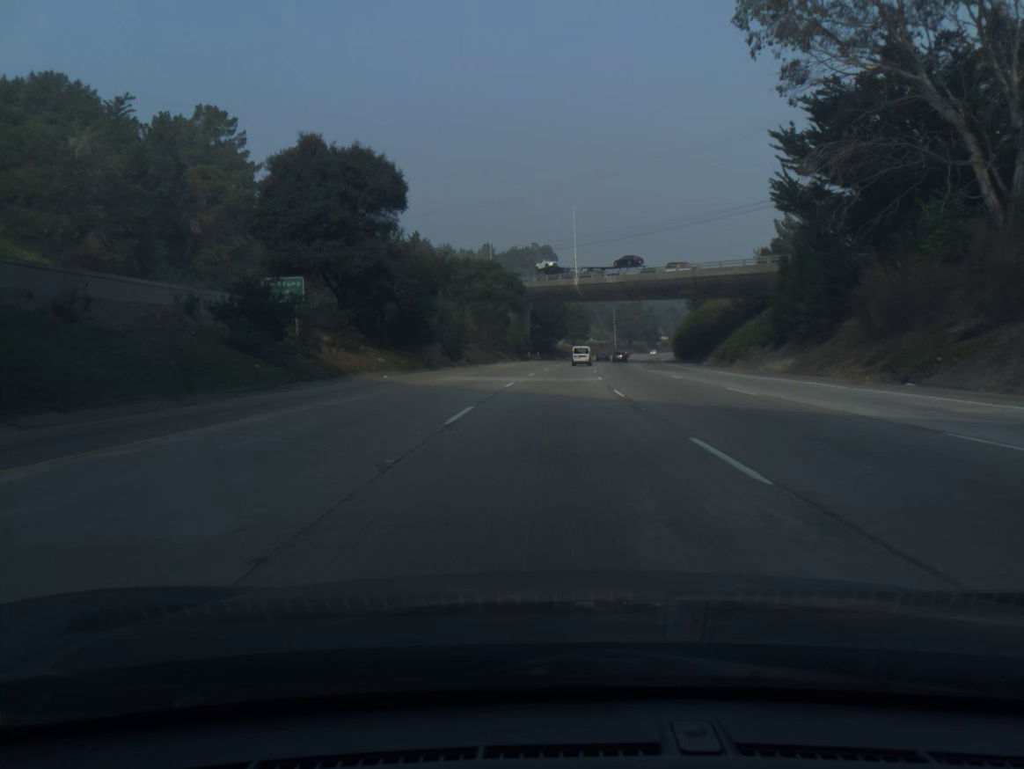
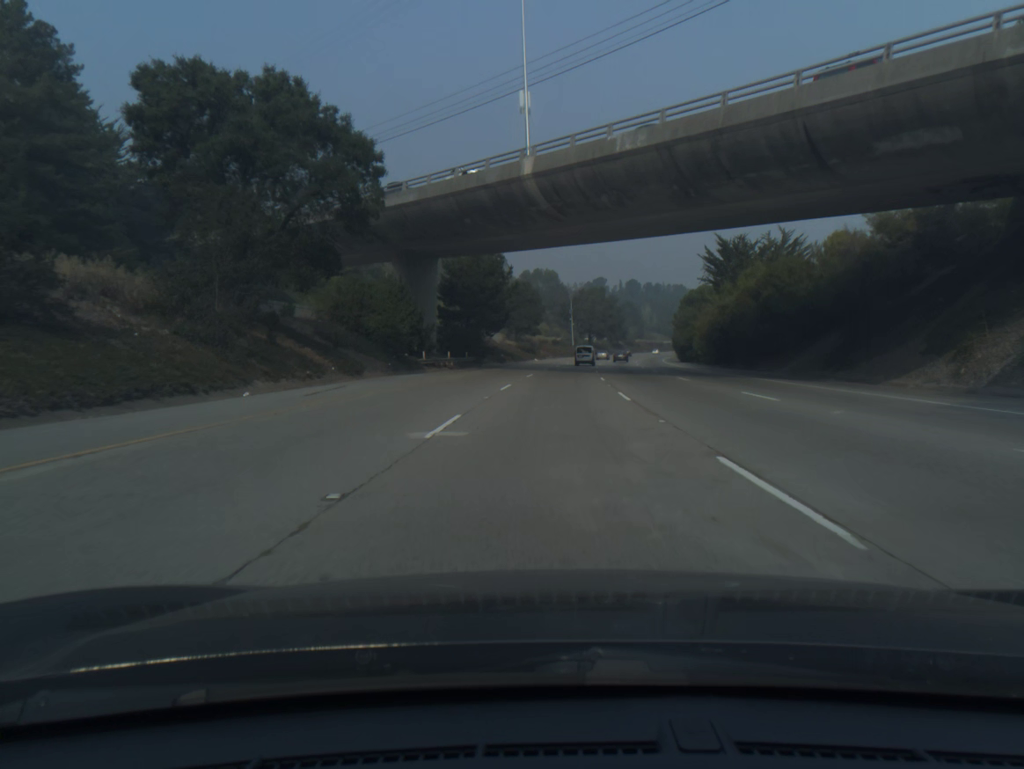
(+2.1, +60.6) m; +4°
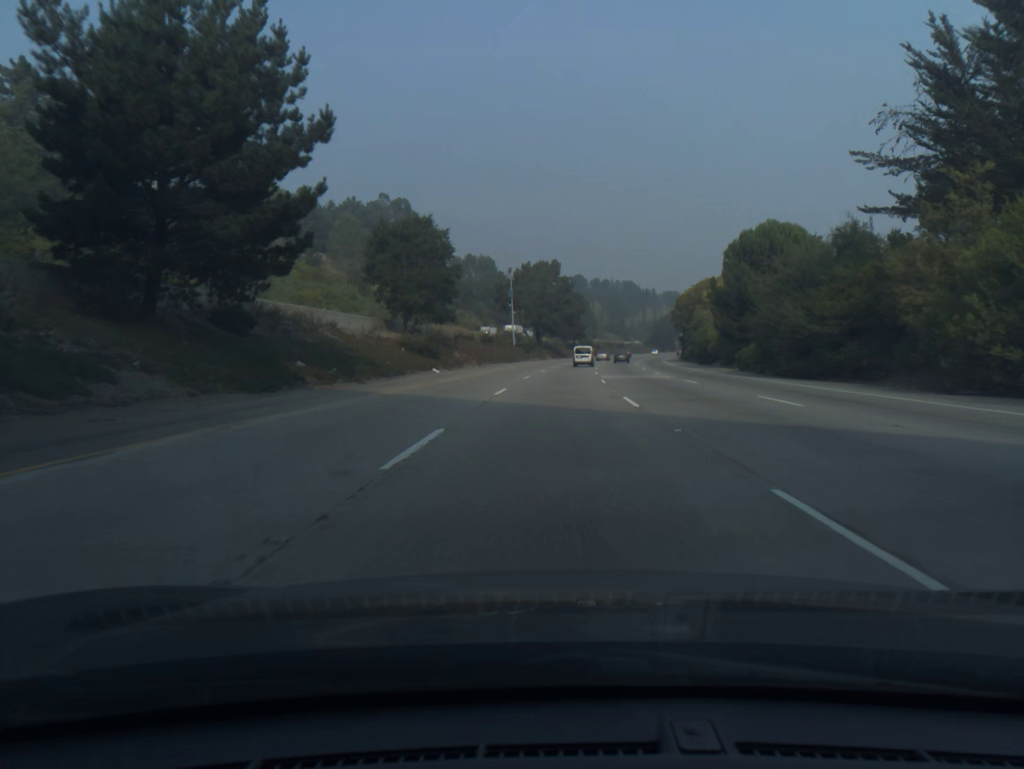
(+2.2, +60.6) m; +4°
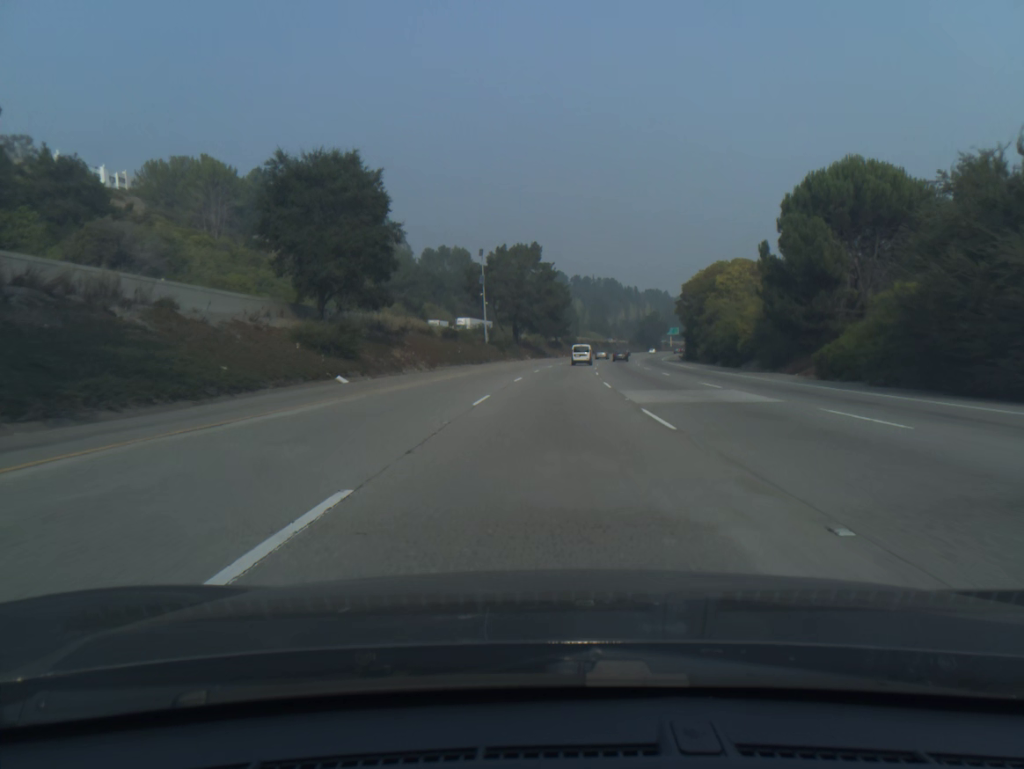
(+0.3, +20.2) m; +2°
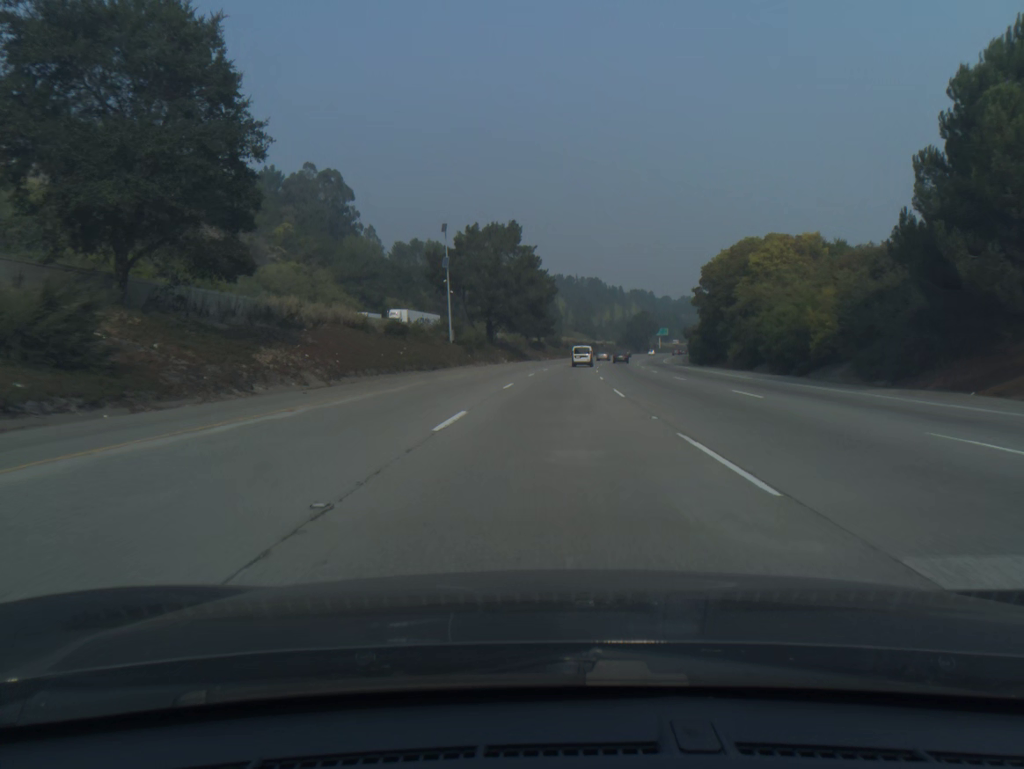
(+0.2, +20.2) m; +1°
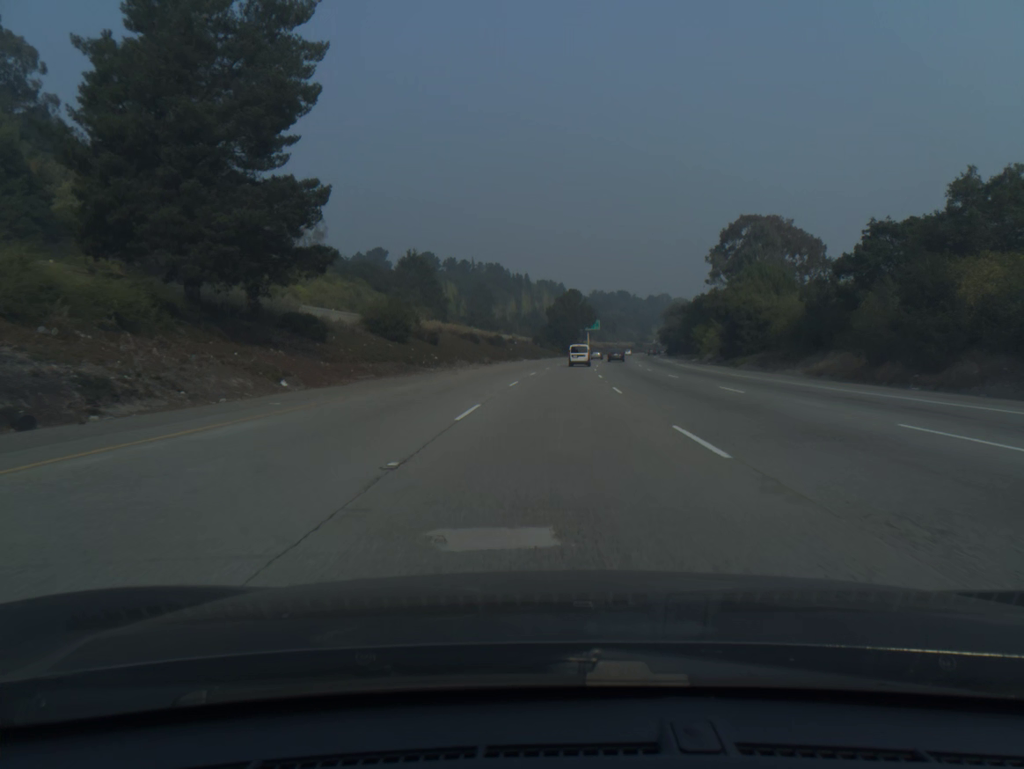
(+6.2, +100.0) m; +7°
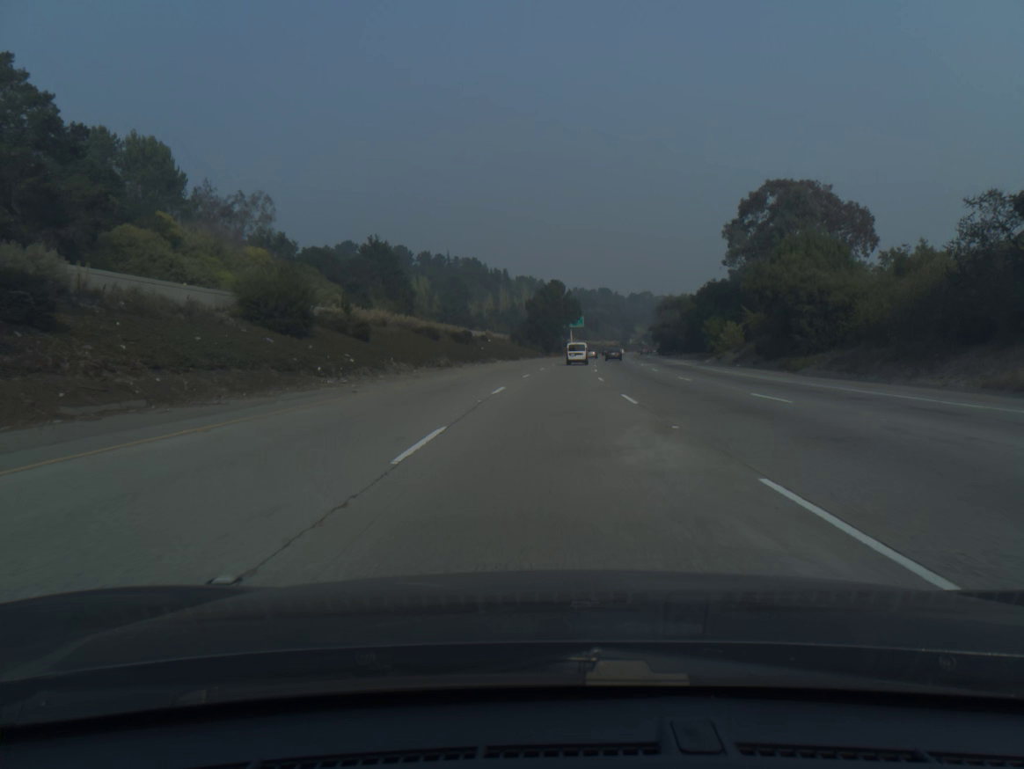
(+0.3, +20.0) m; +1°
